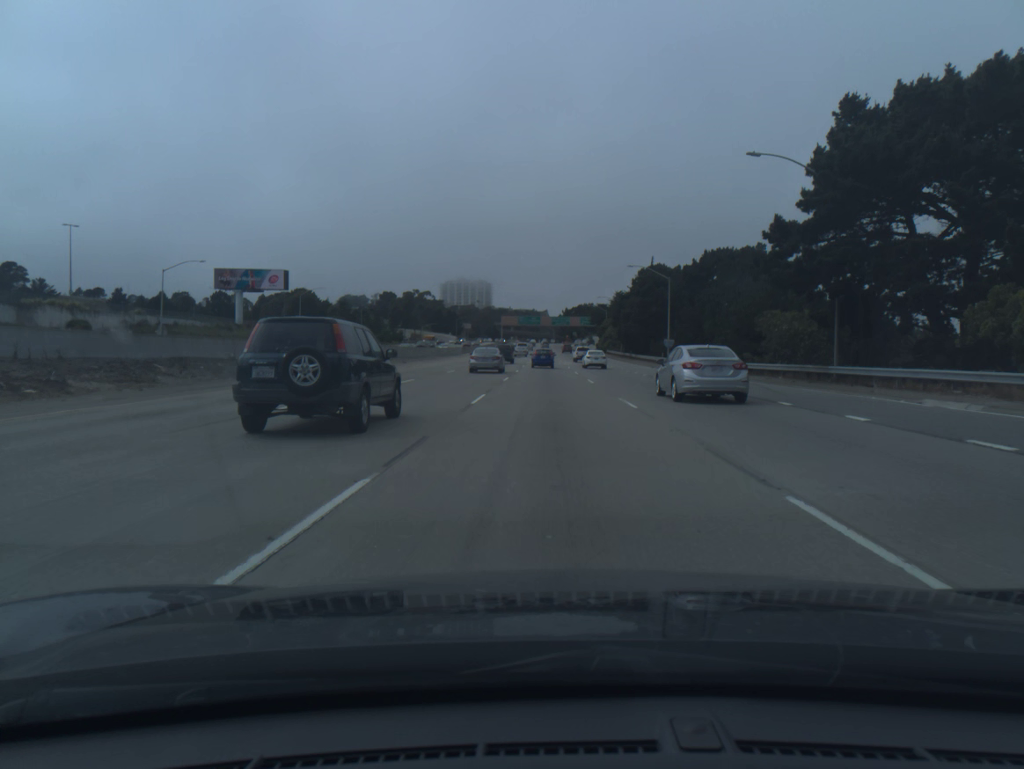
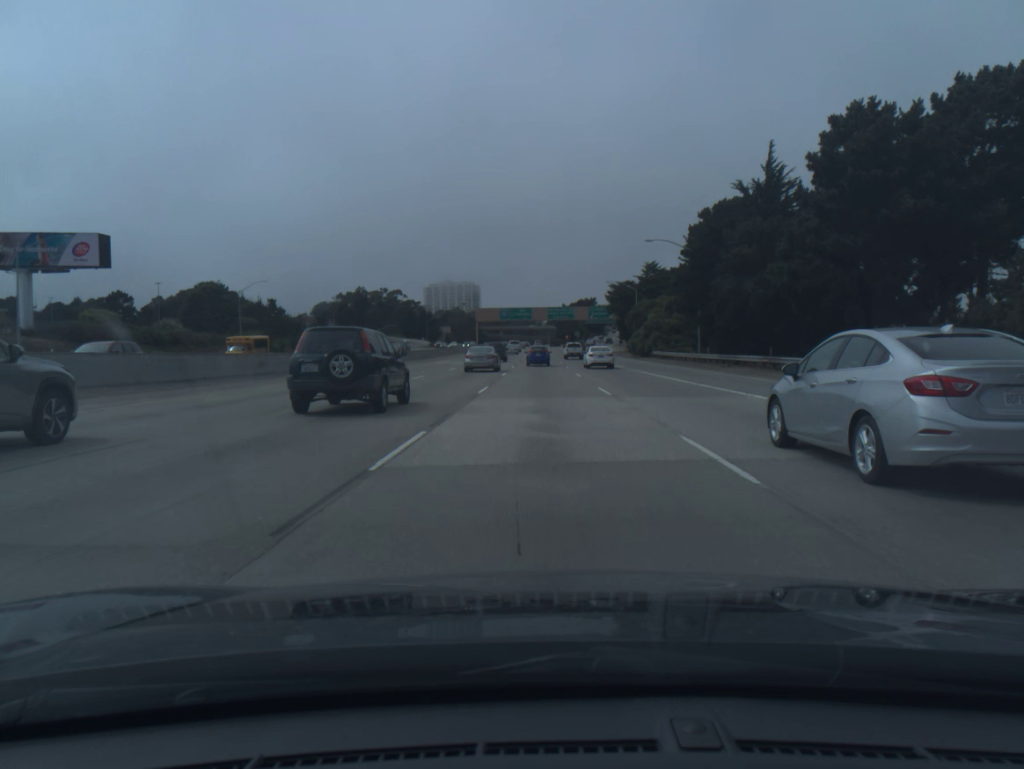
(+0.3, +68.7) m; +1°
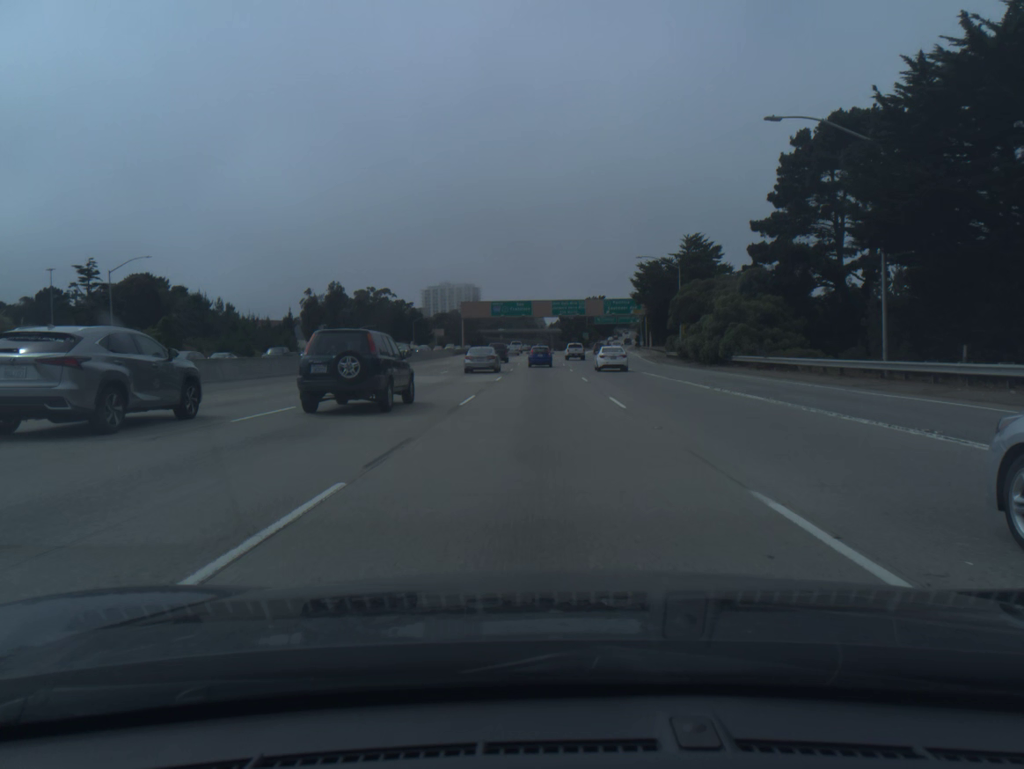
(0.0, +33.8) m; 0°
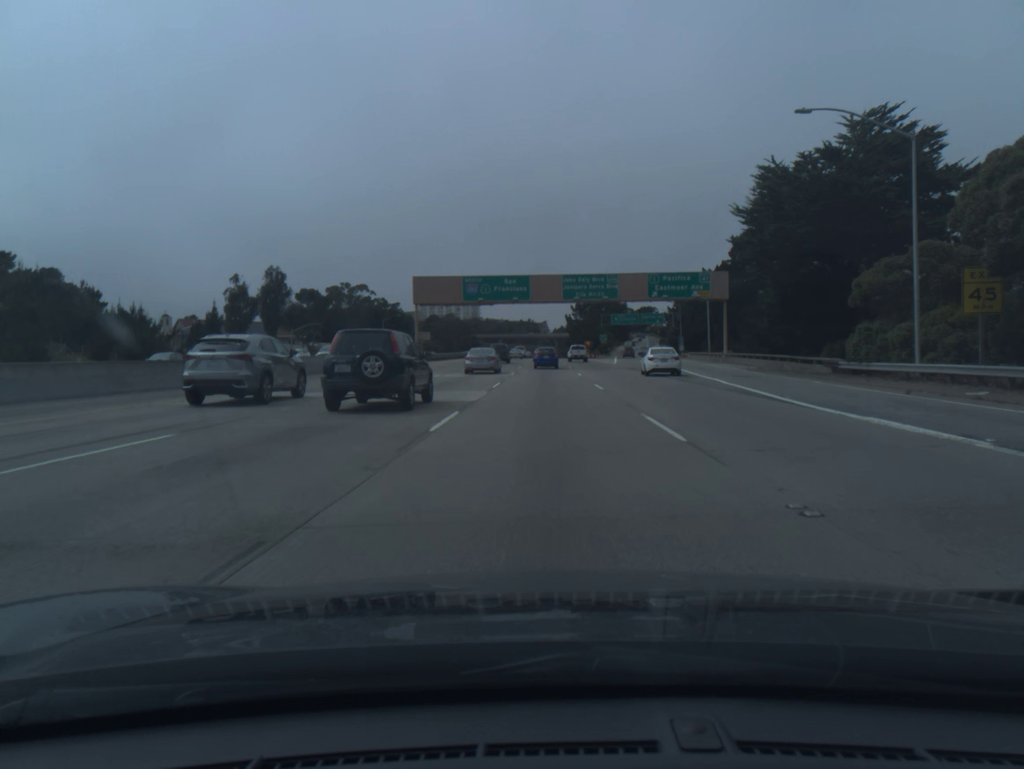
(-0.2, +49.9) m; 0°
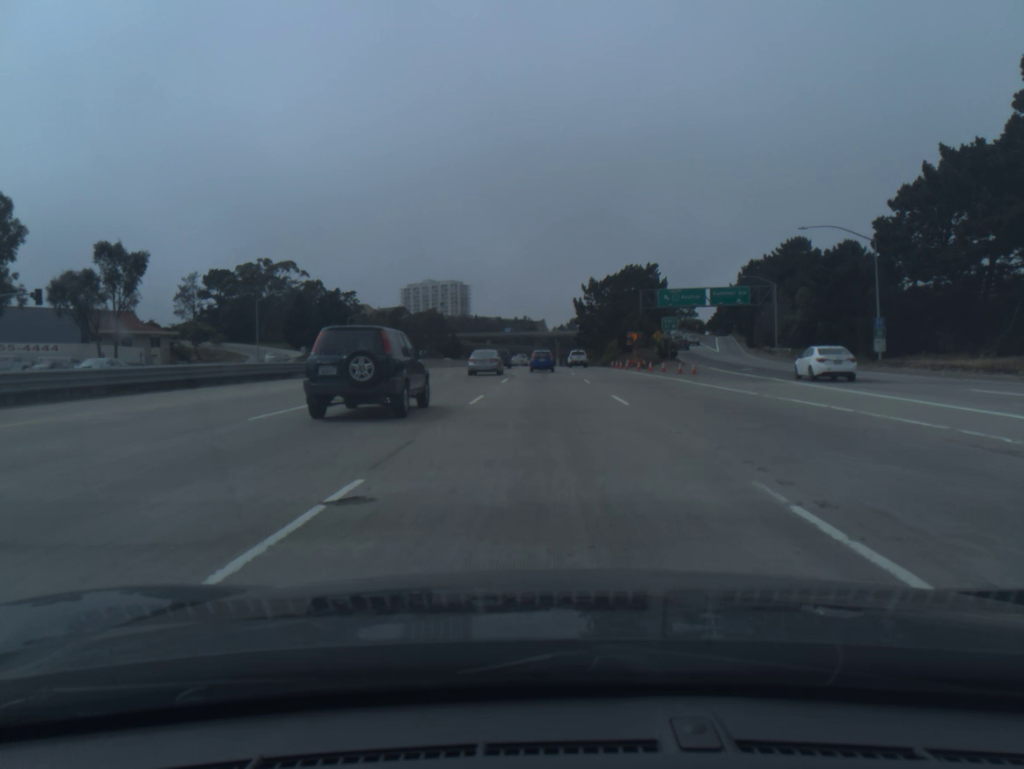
(+0.2, +81.3) m; 0°
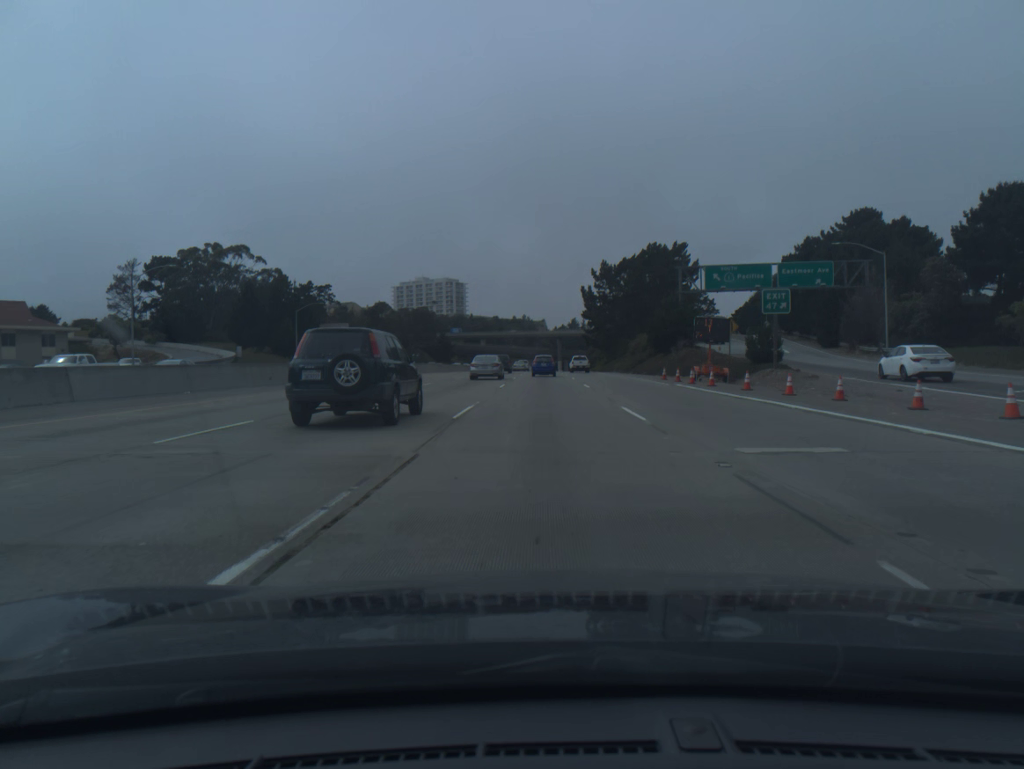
(0.0, +32.0) m; 0°
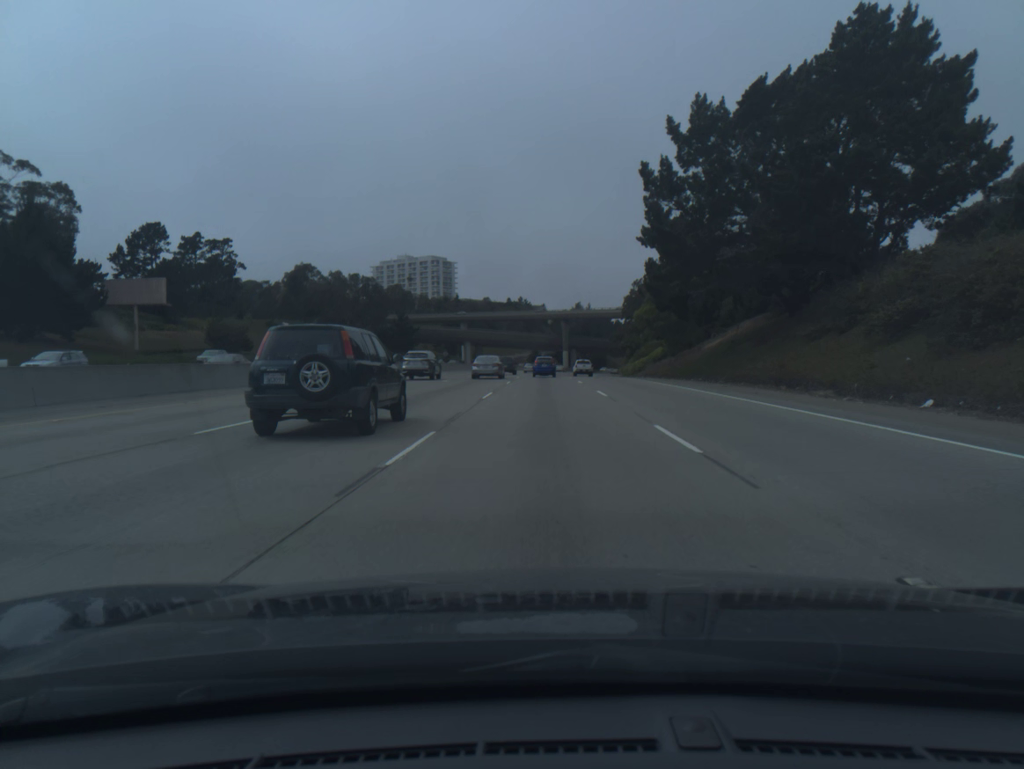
(+0.1, +80.9) m; 0°
